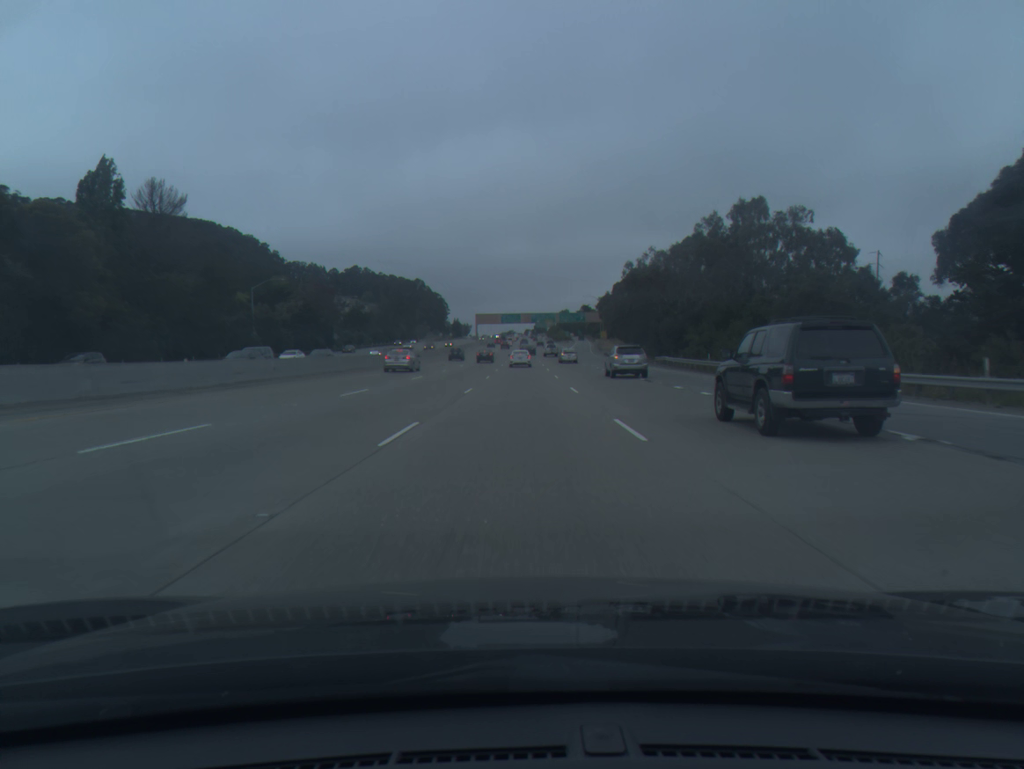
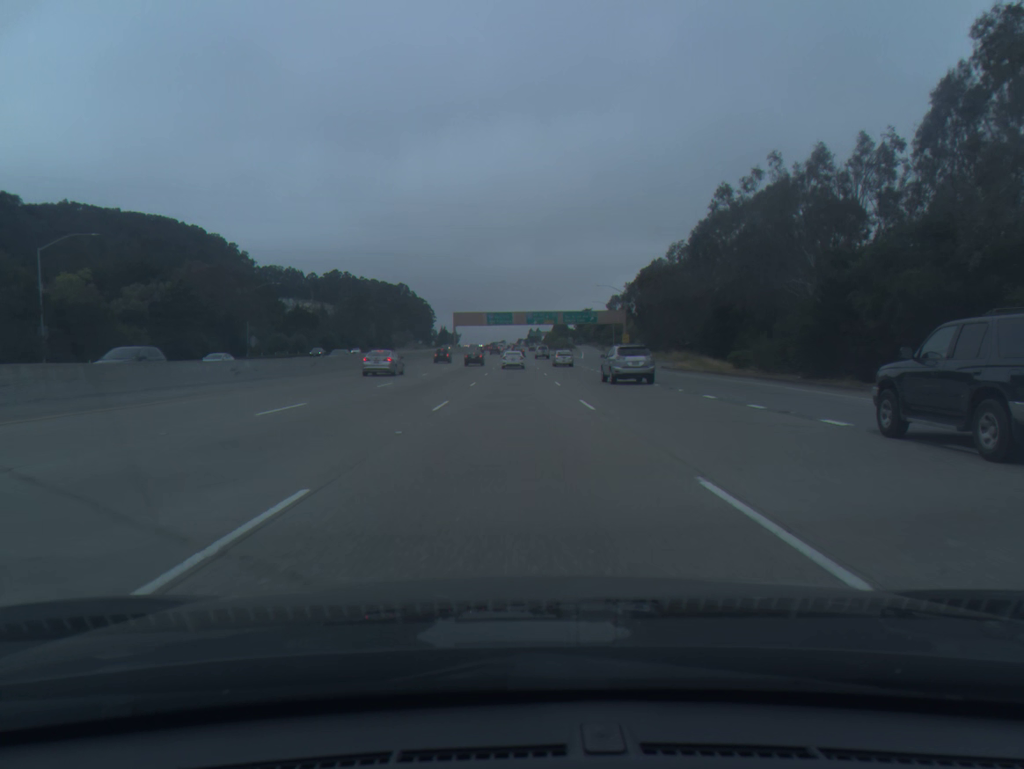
(+0.3, +51.2) m; +1°
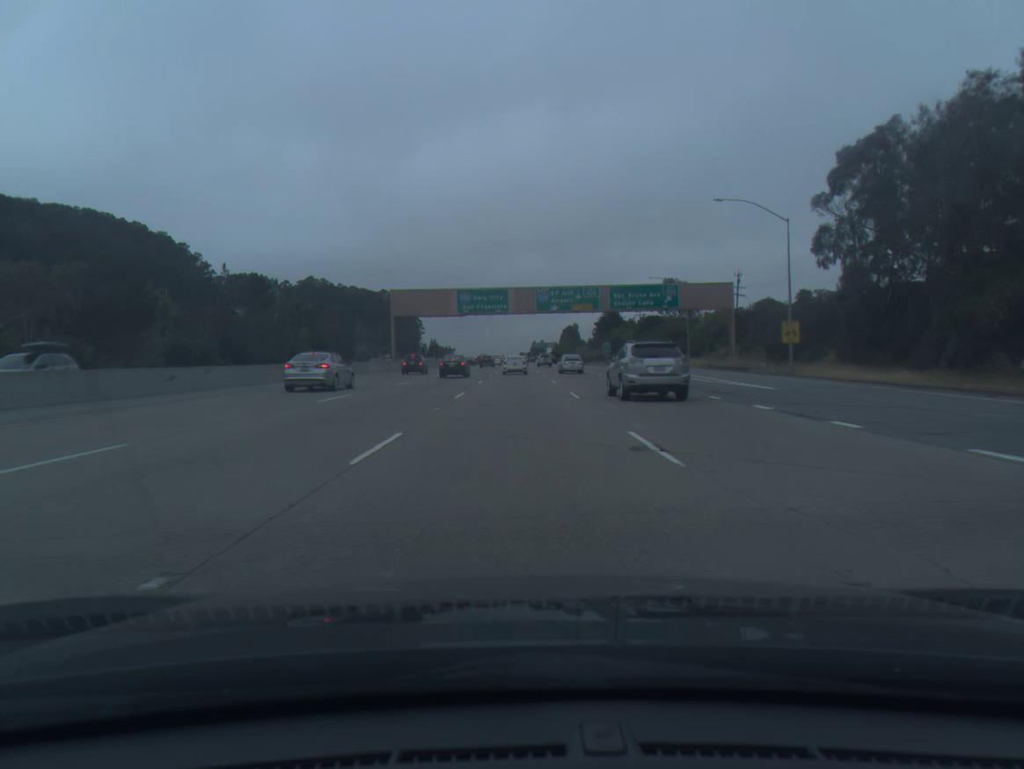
(-0.3, +82.2) m; 0°
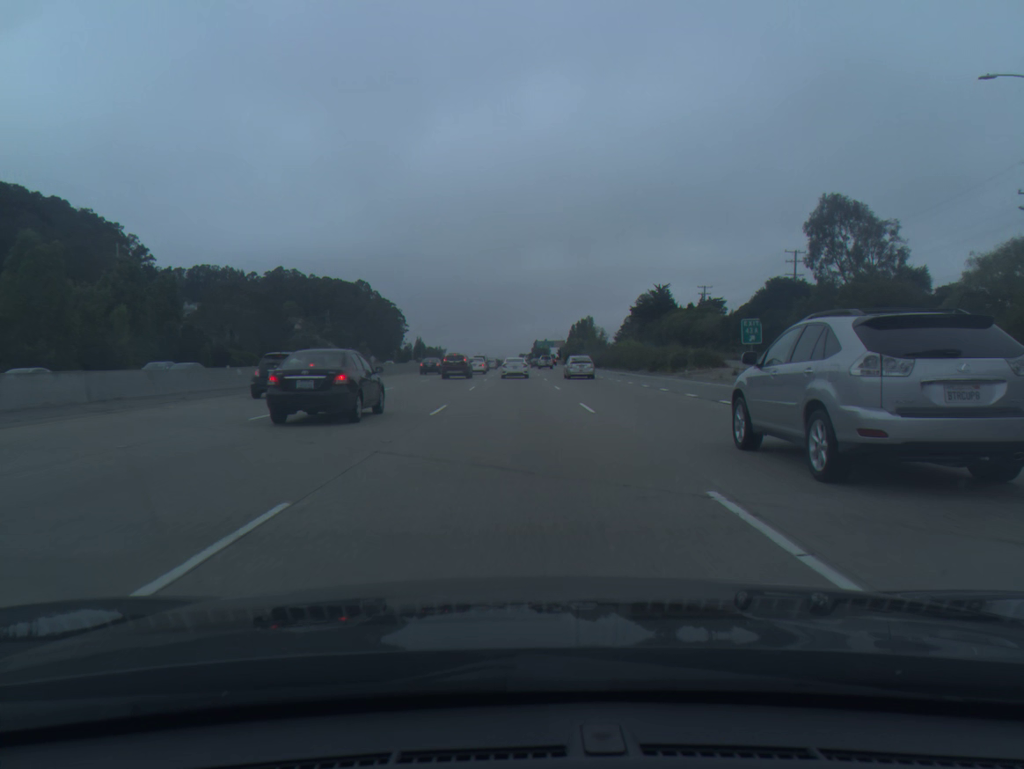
(-0.1, +79.0) m; 0°
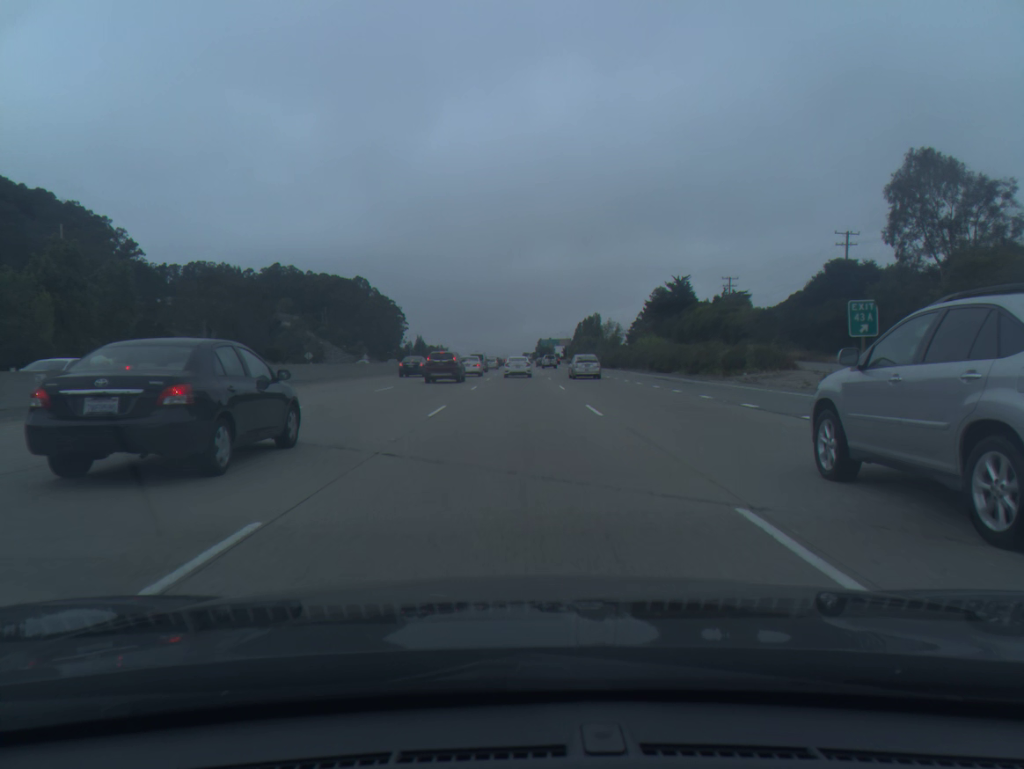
(0.0, +15.4) m; 0°
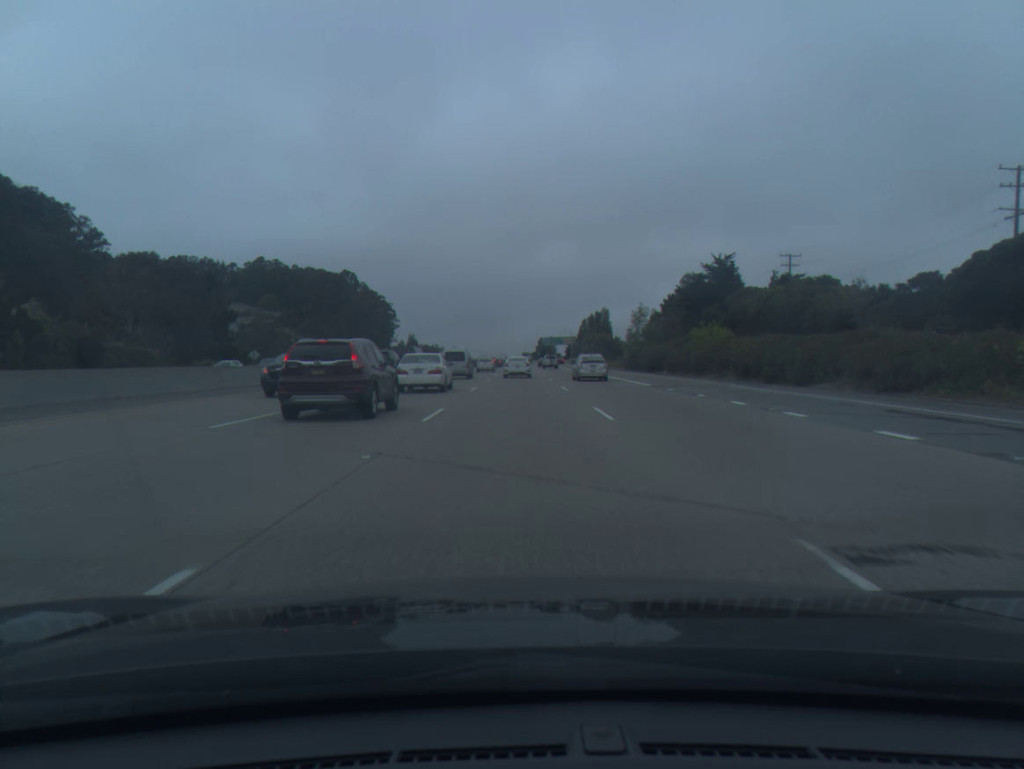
(-0.1, +30.4) m; 0°
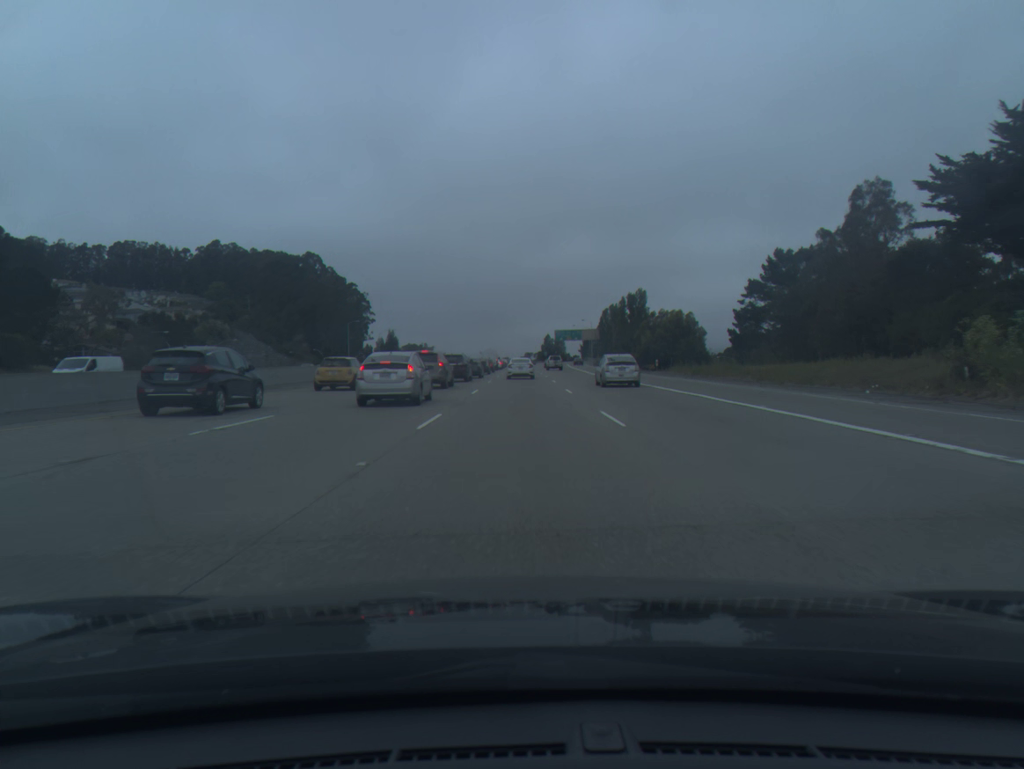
(+0.1, +74.4) m; 0°
